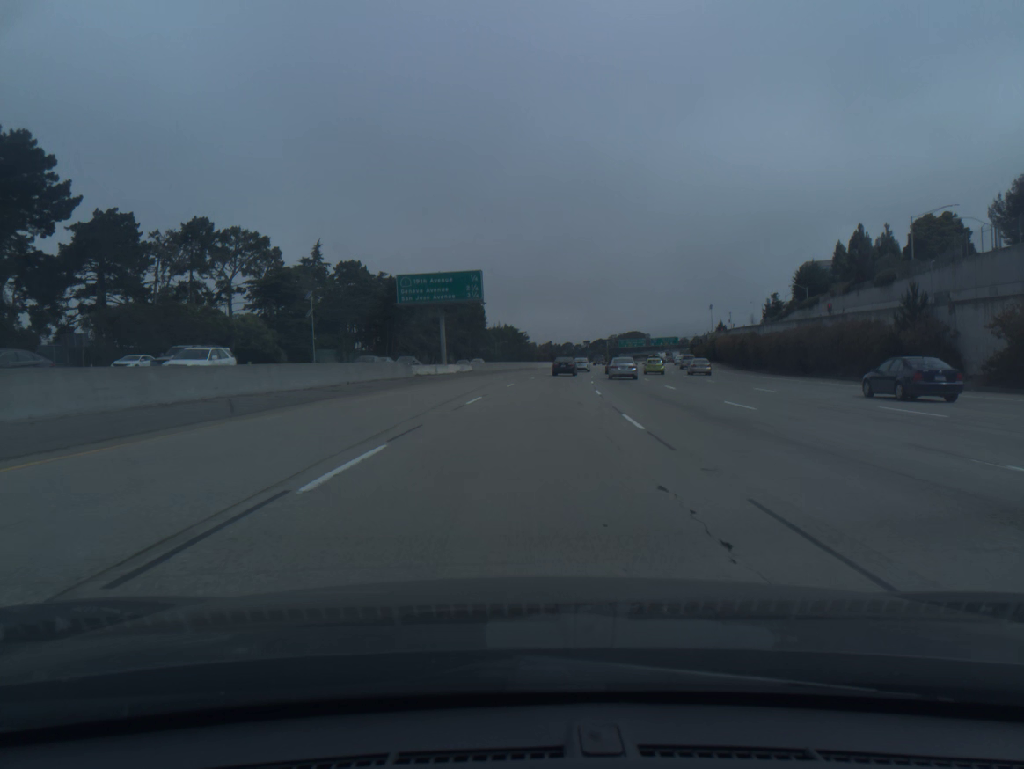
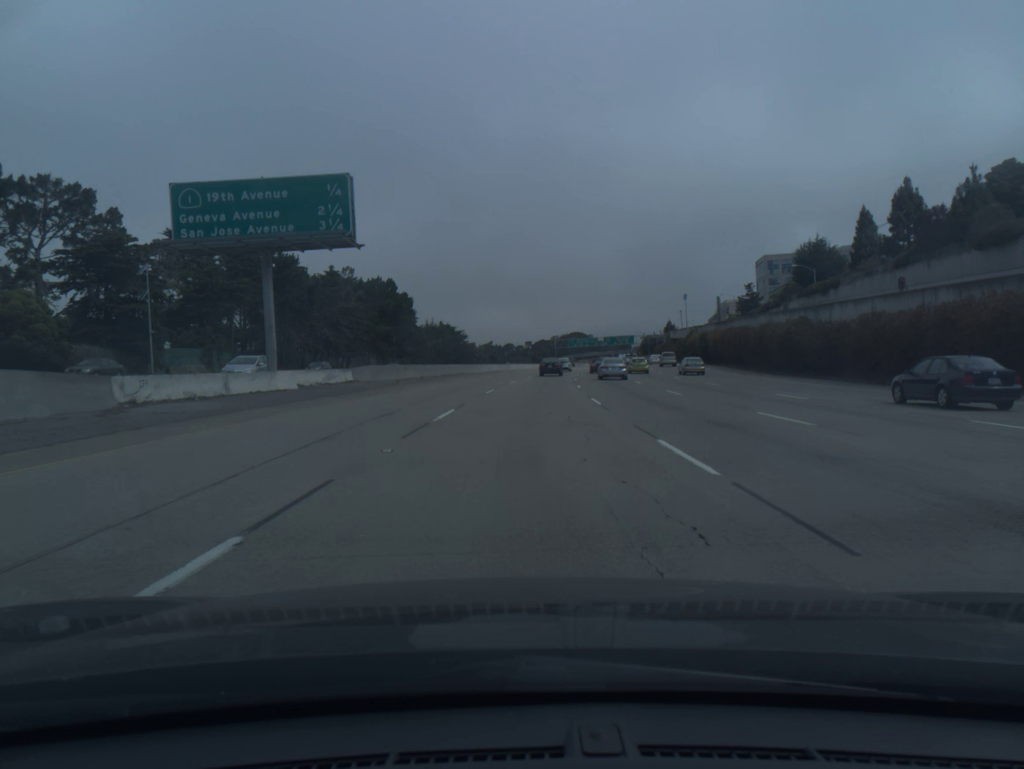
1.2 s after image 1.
(+1.2, +34.4) m; +4°
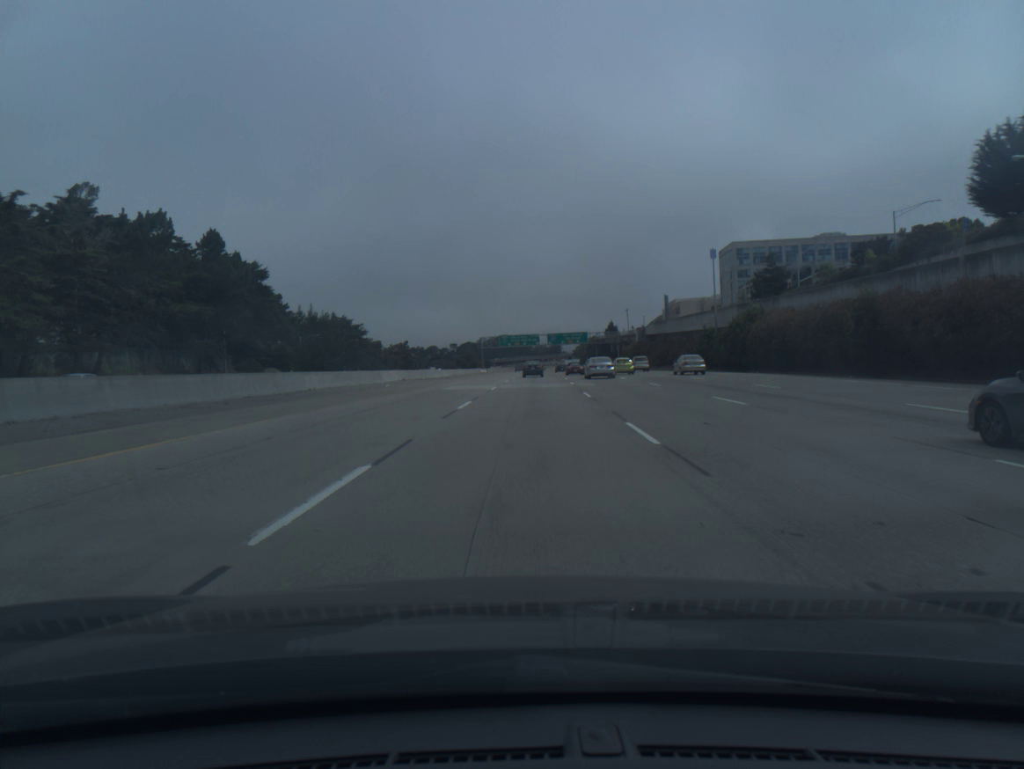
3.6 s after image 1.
(+3.5, +68.9) m; +5°
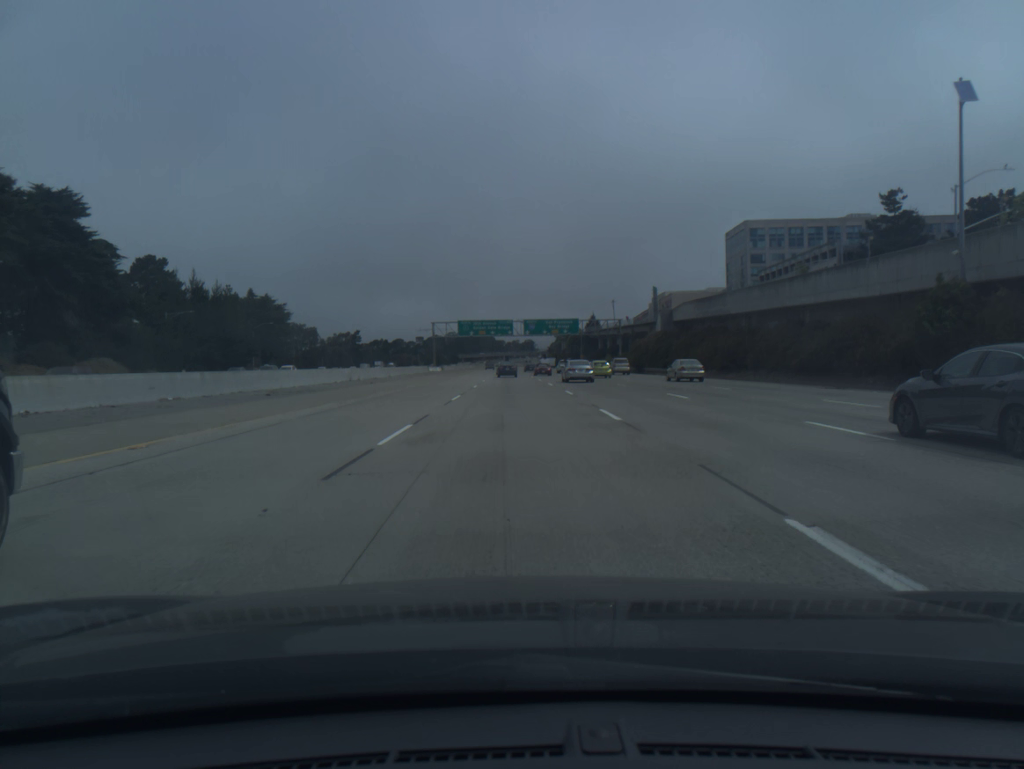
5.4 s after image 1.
(+1.3, +52.0) m; +2°
